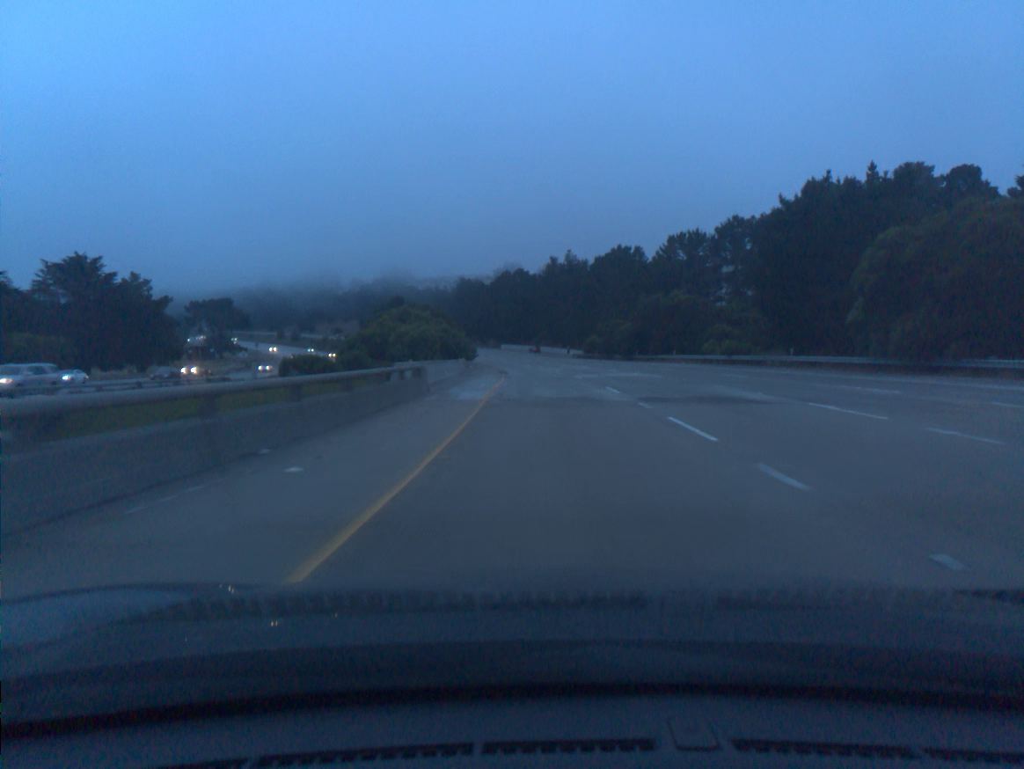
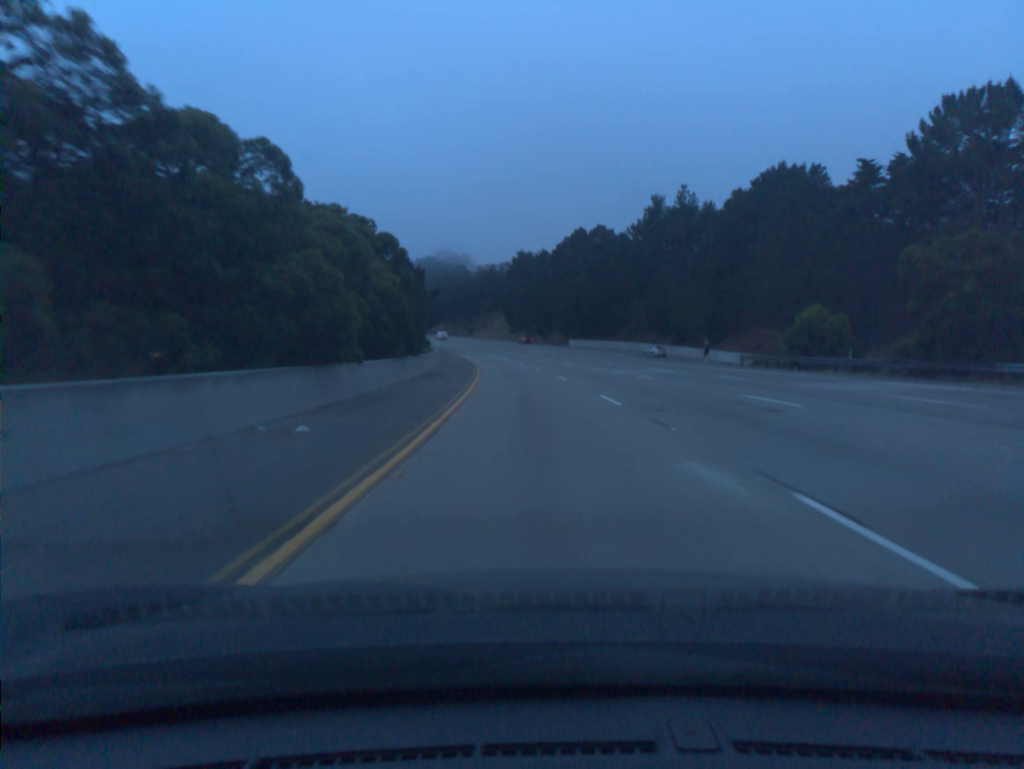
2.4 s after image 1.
(-2.7, +78.6) m; -5°
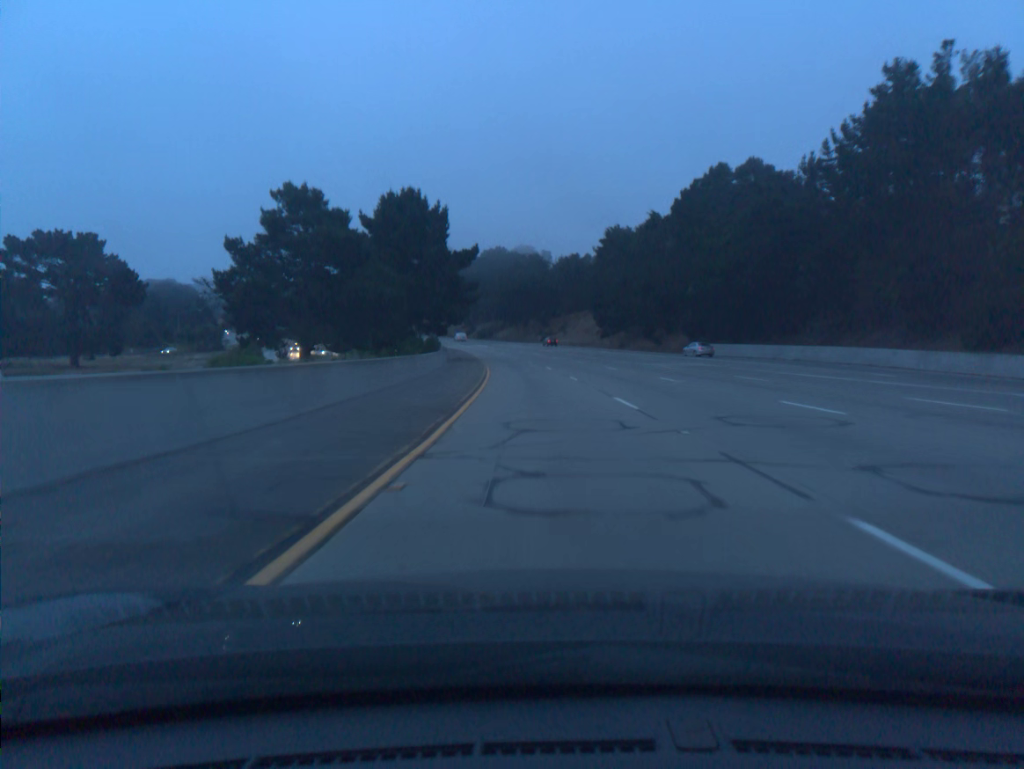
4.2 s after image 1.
(-3.3, +59.0) m; -6°
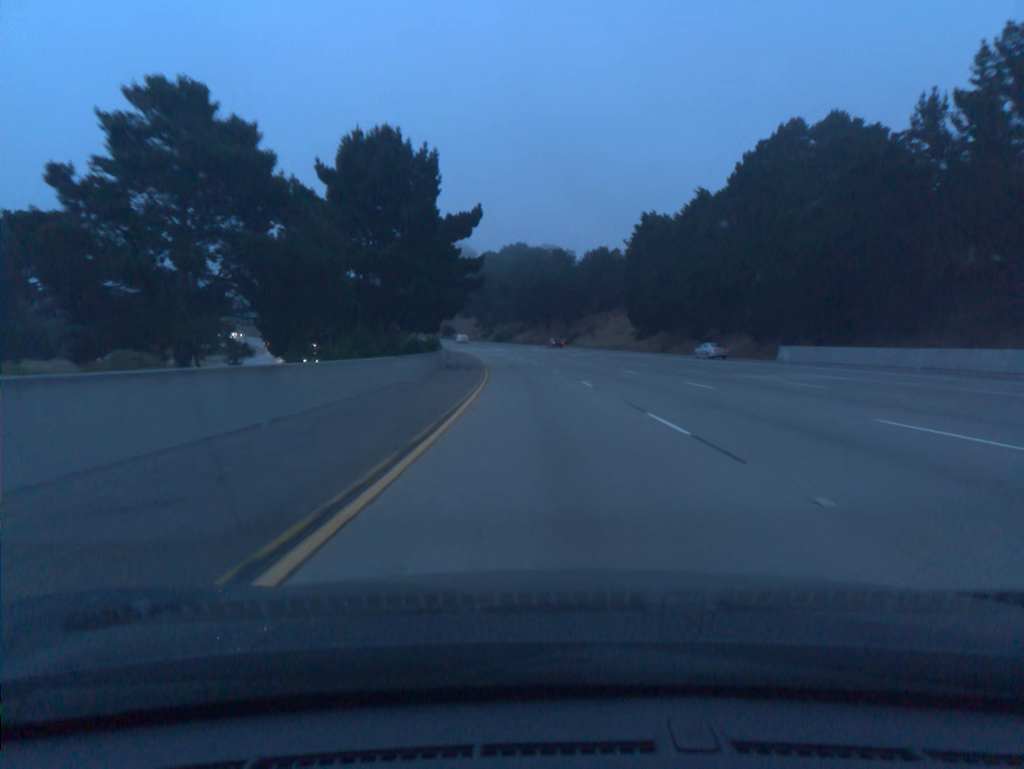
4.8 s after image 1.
(-0.3, +19.7) m; -2°
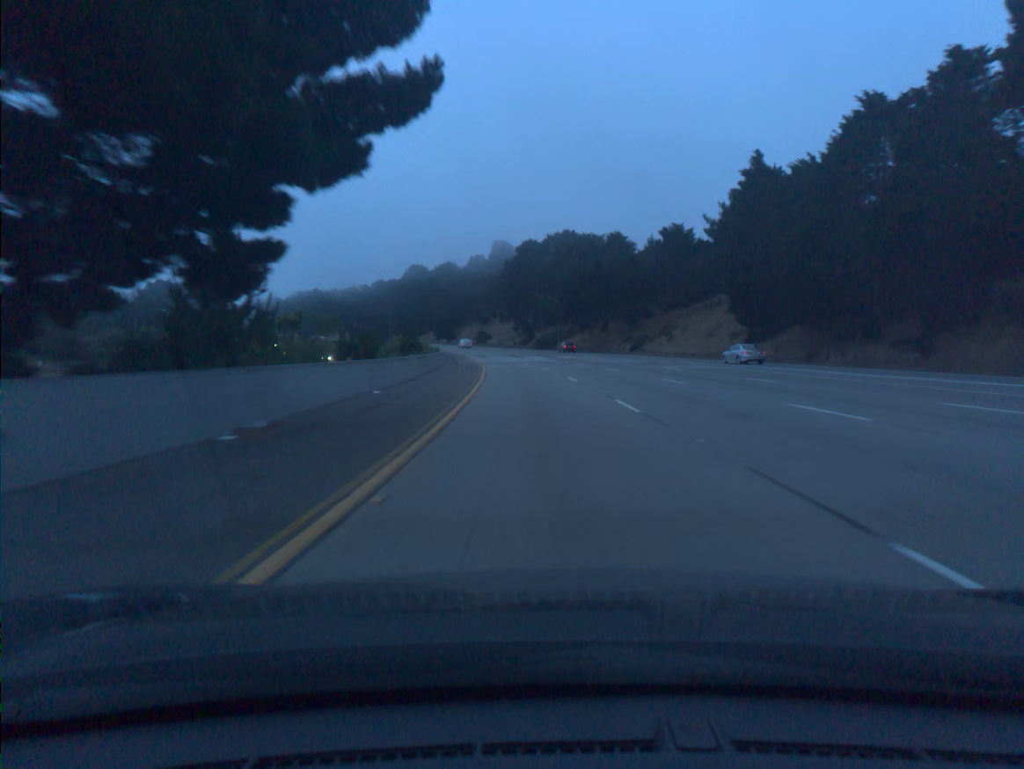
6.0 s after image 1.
(-1.1, +39.2) m; -3°
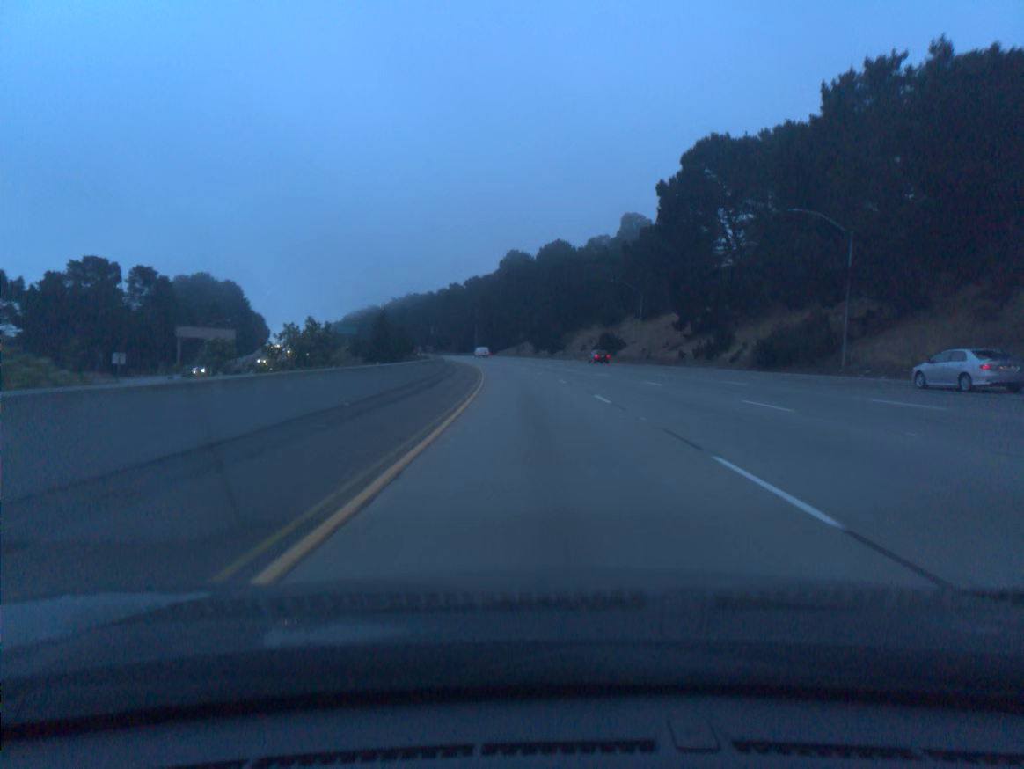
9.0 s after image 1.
(-7.6, +97.0) m; -9°
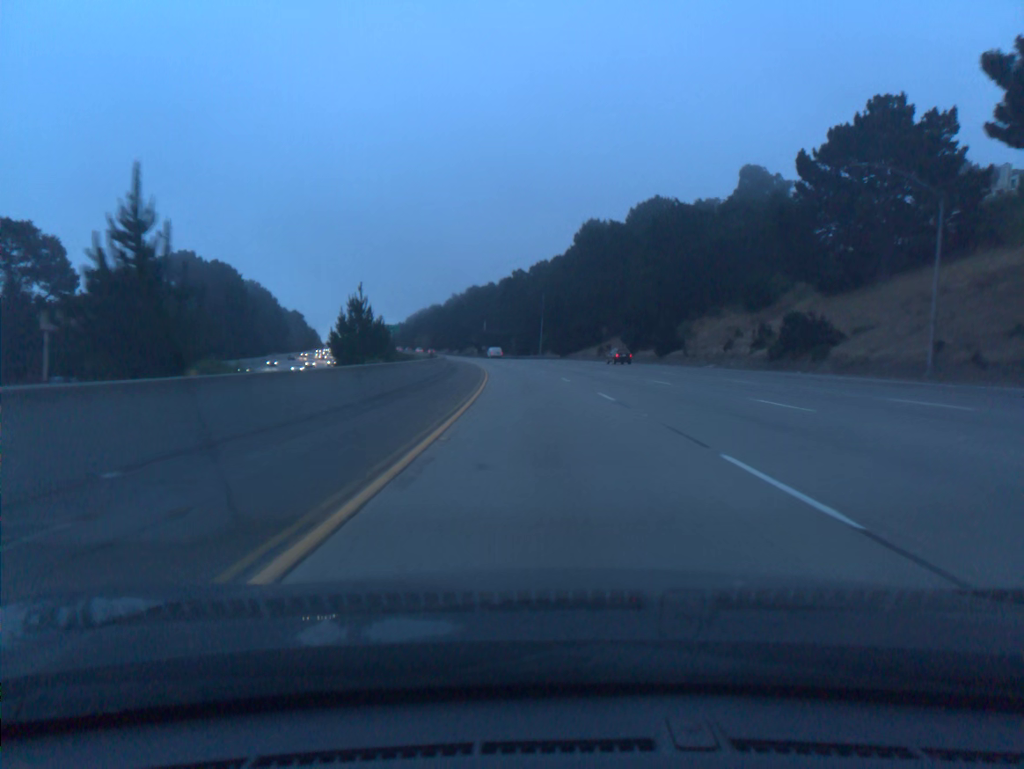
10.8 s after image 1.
(-2.9, +58.5) m; -6°
